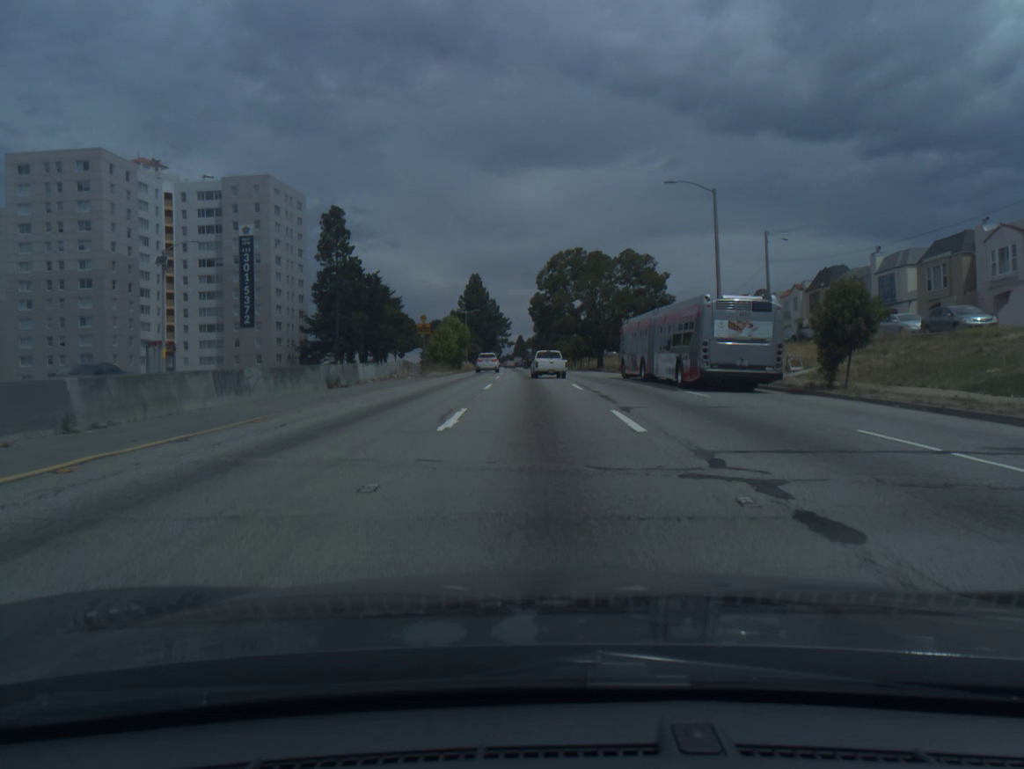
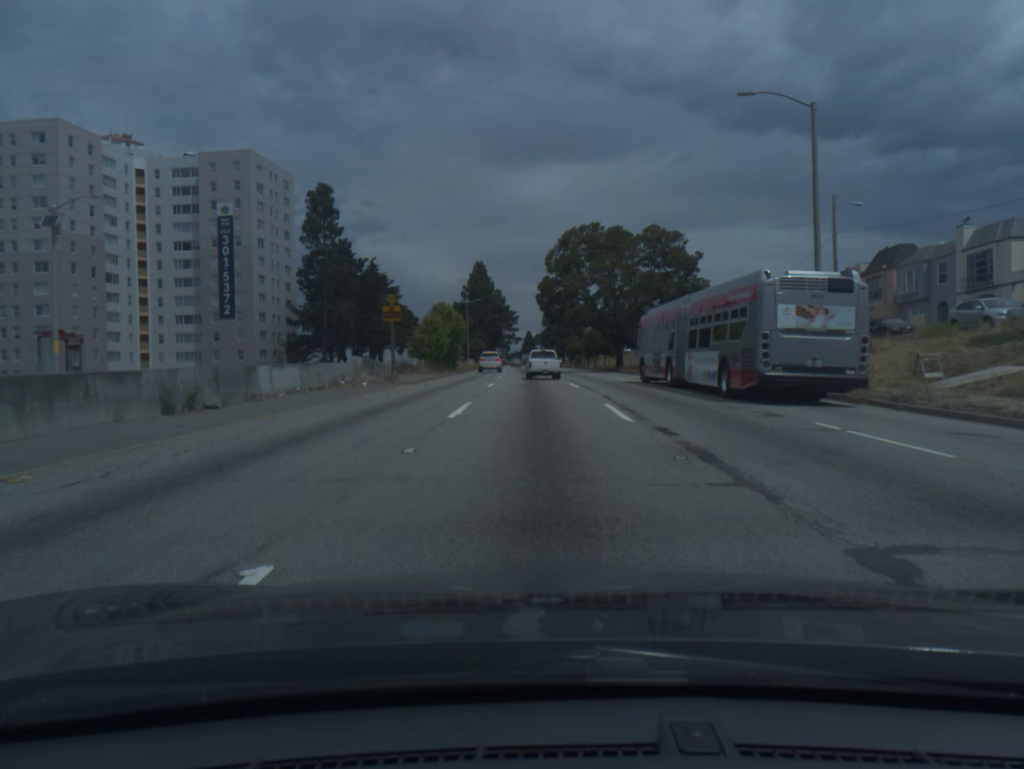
(-0.1, +12.4) m; -1°
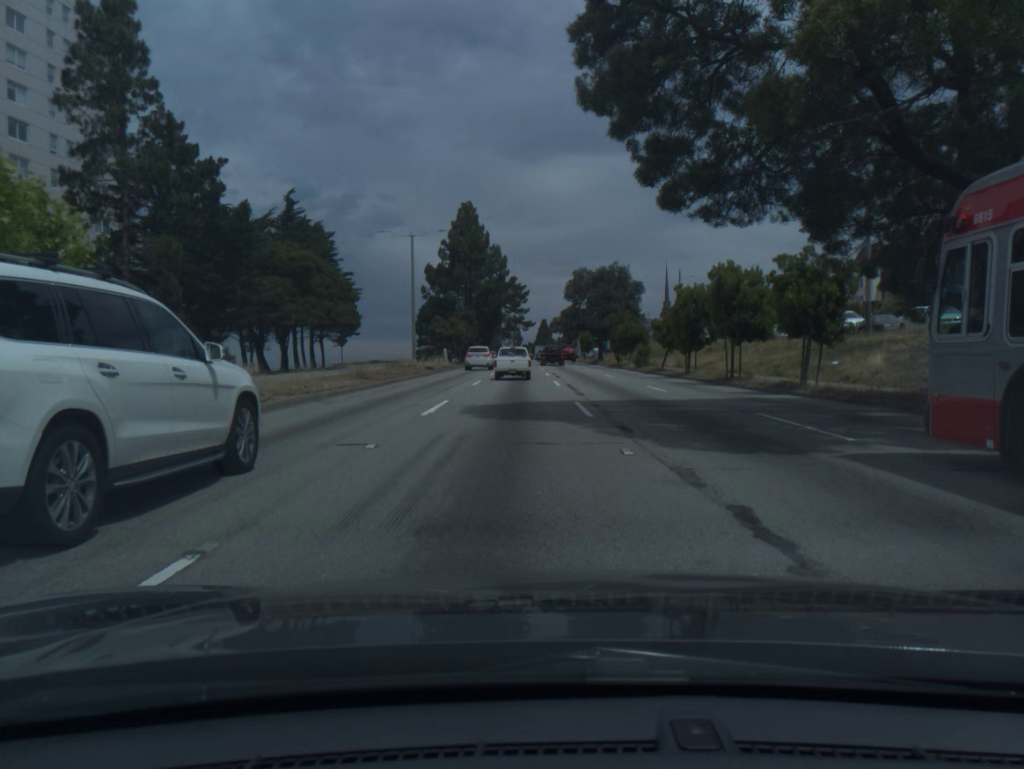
(-0.7, +58.2) m; -1°
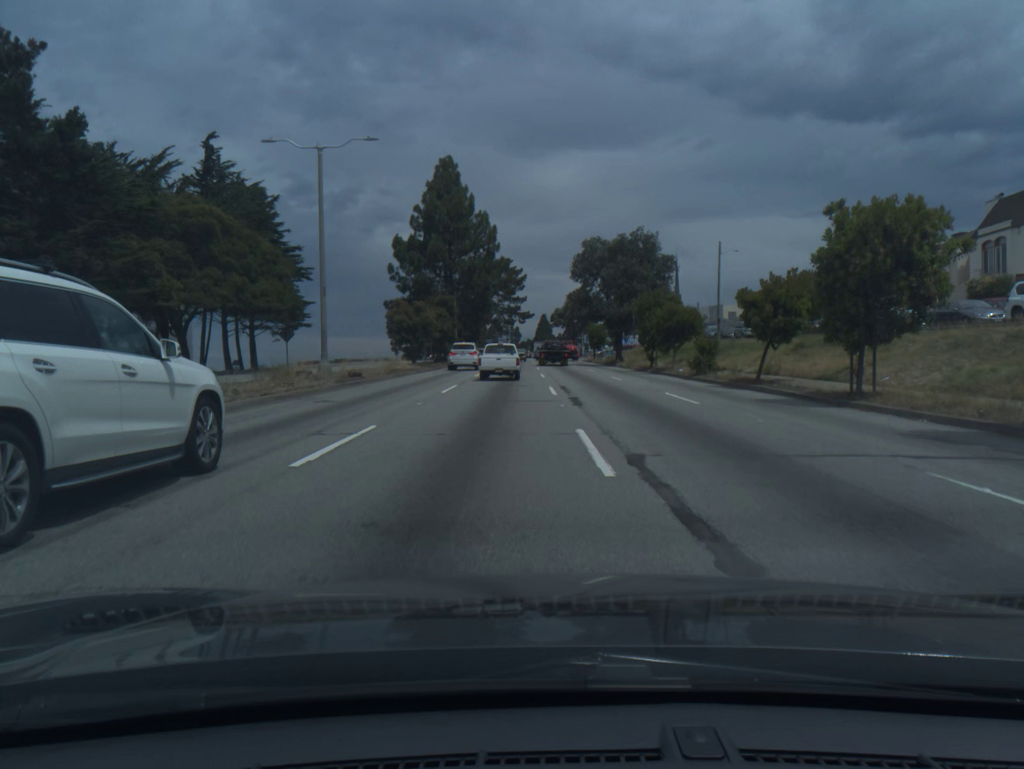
(-0.1, +21.7) m; 0°
